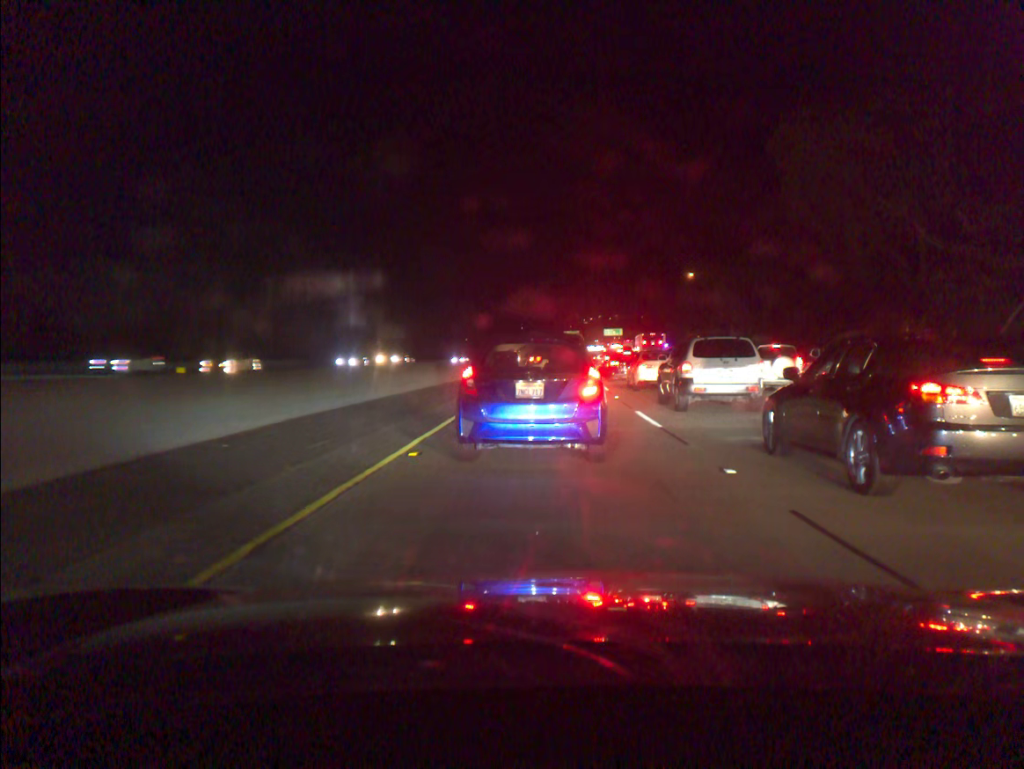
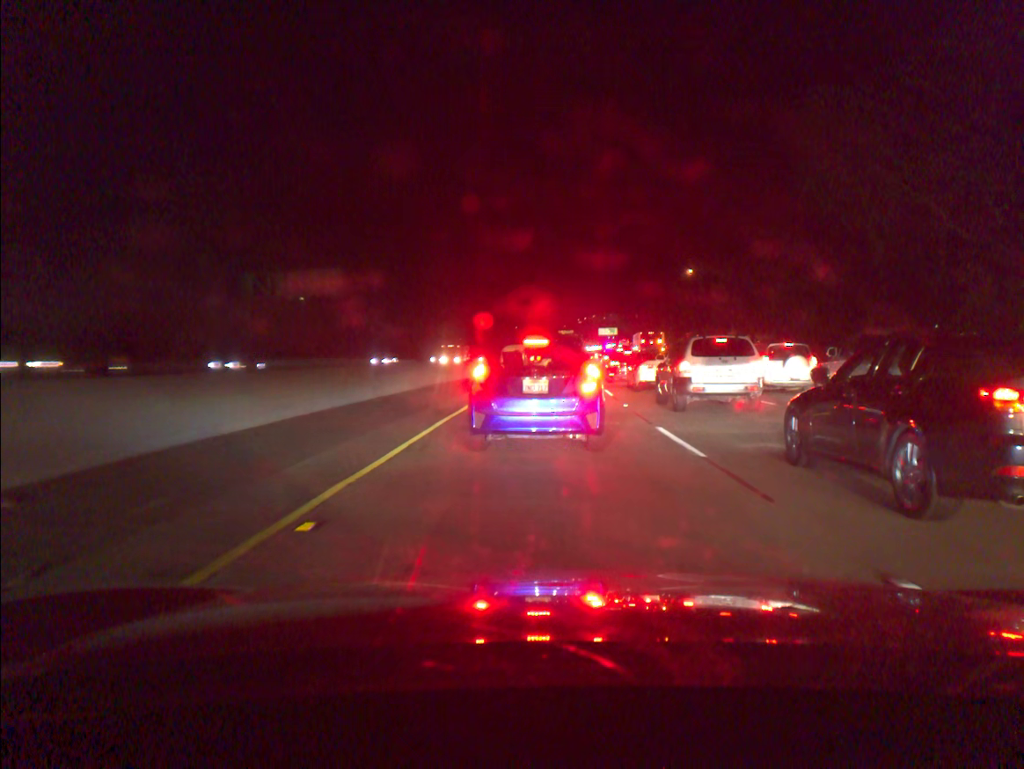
(0.0, +4.1) m; 0°
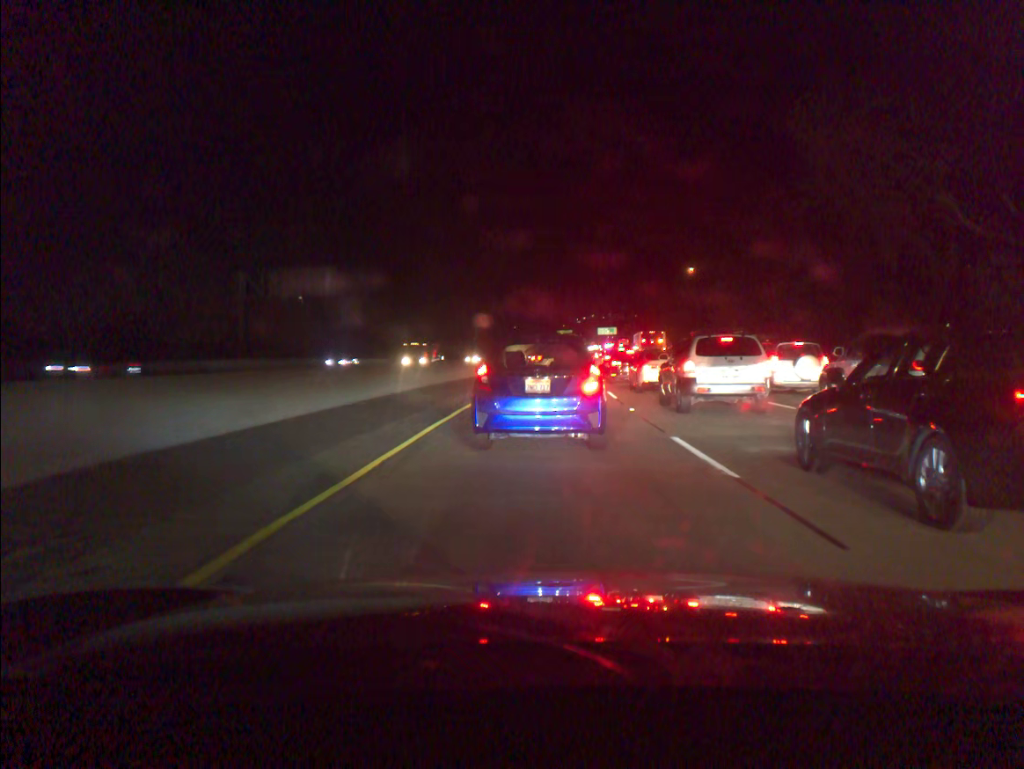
(0.0, +1.6) m; 0°
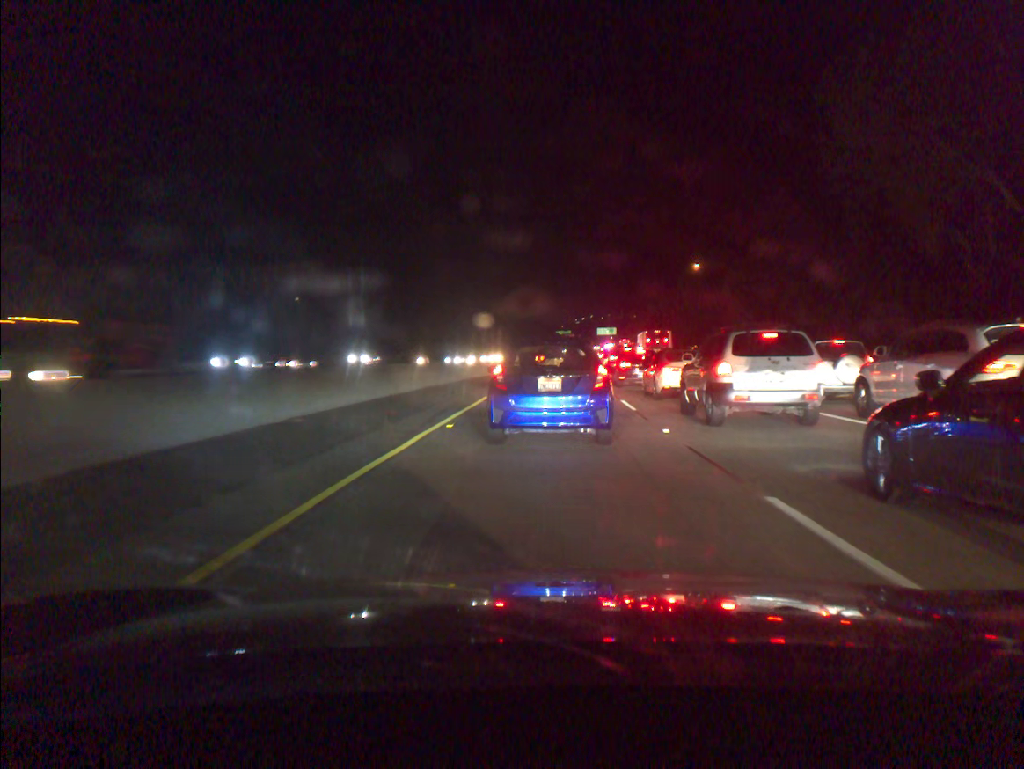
(0.0, +4.9) m; -1°
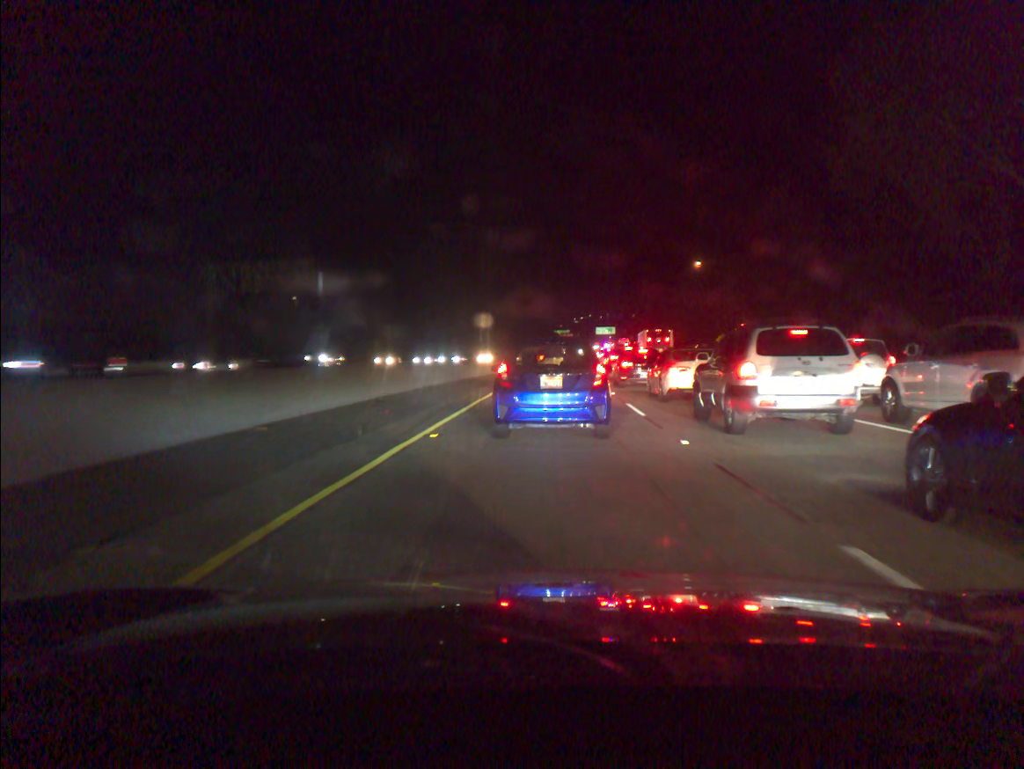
(0.0, +1.8) m; 0°
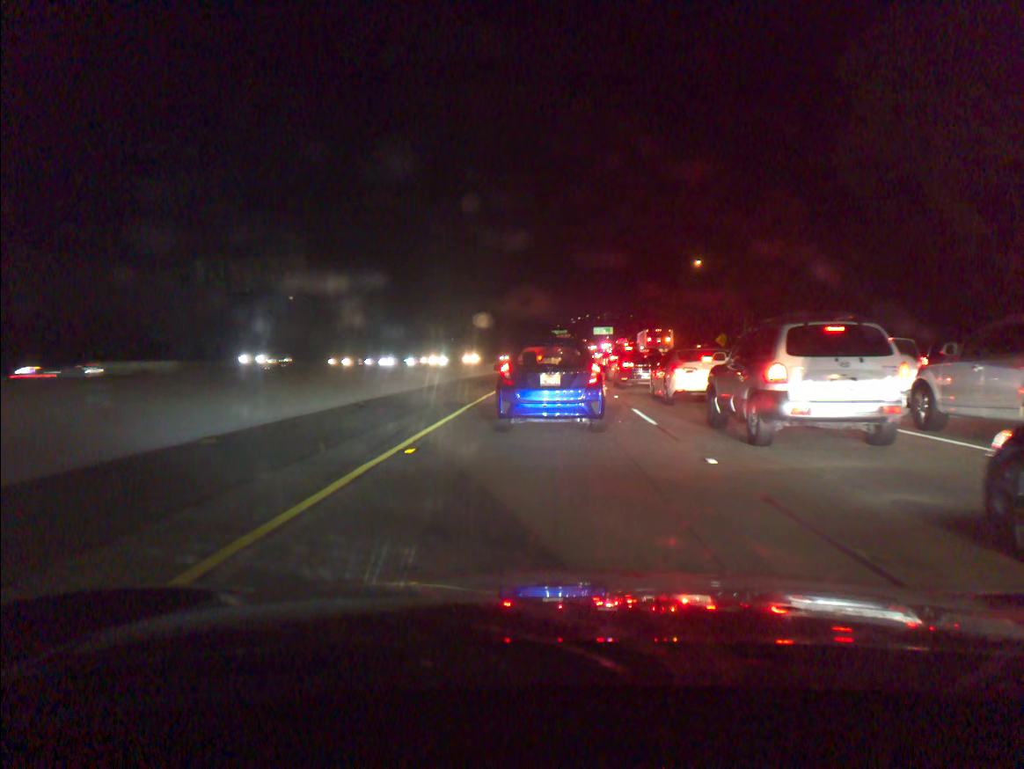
(0.0, +1.9) m; 0°
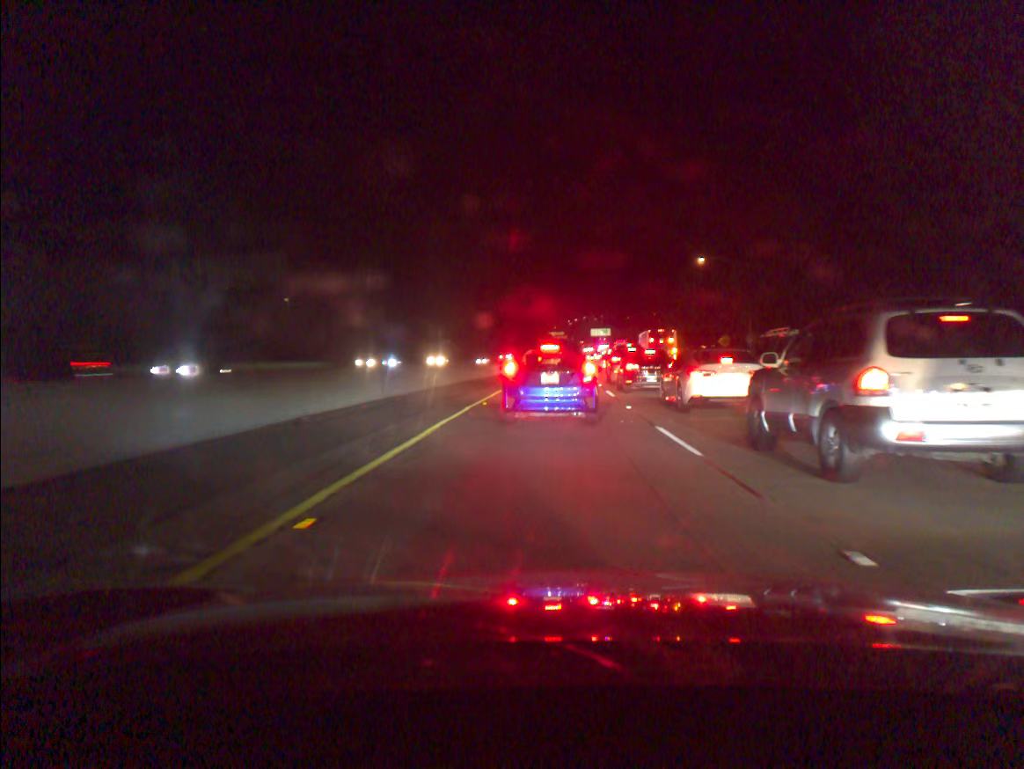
(0.0, +4.2) m; 0°
